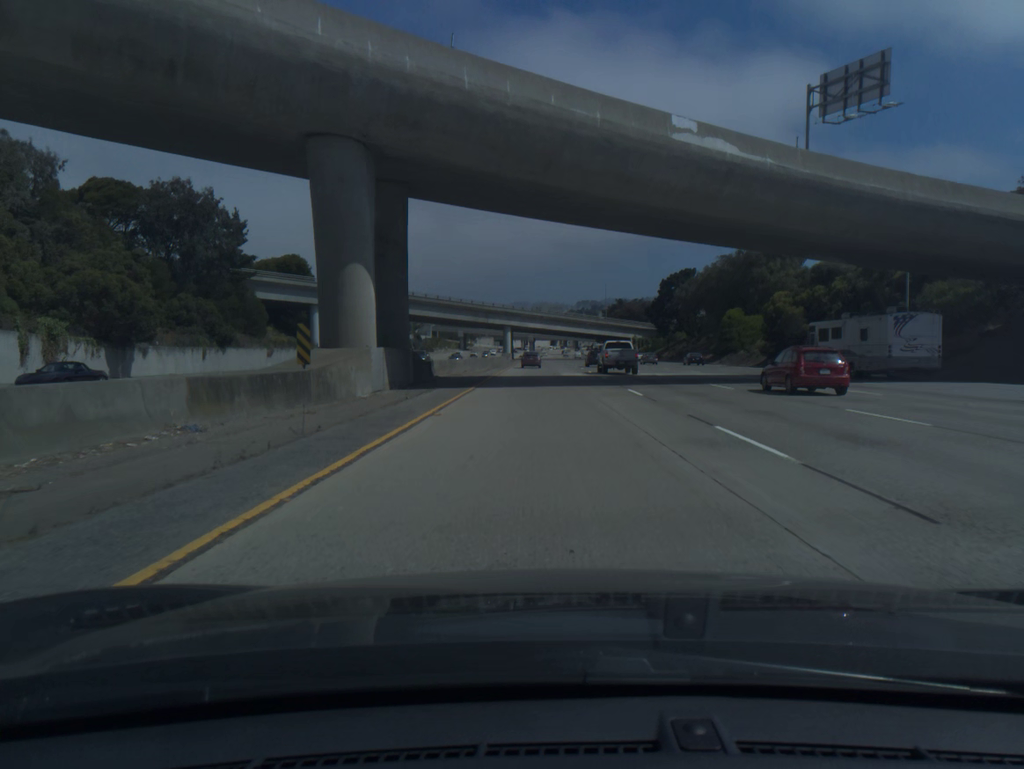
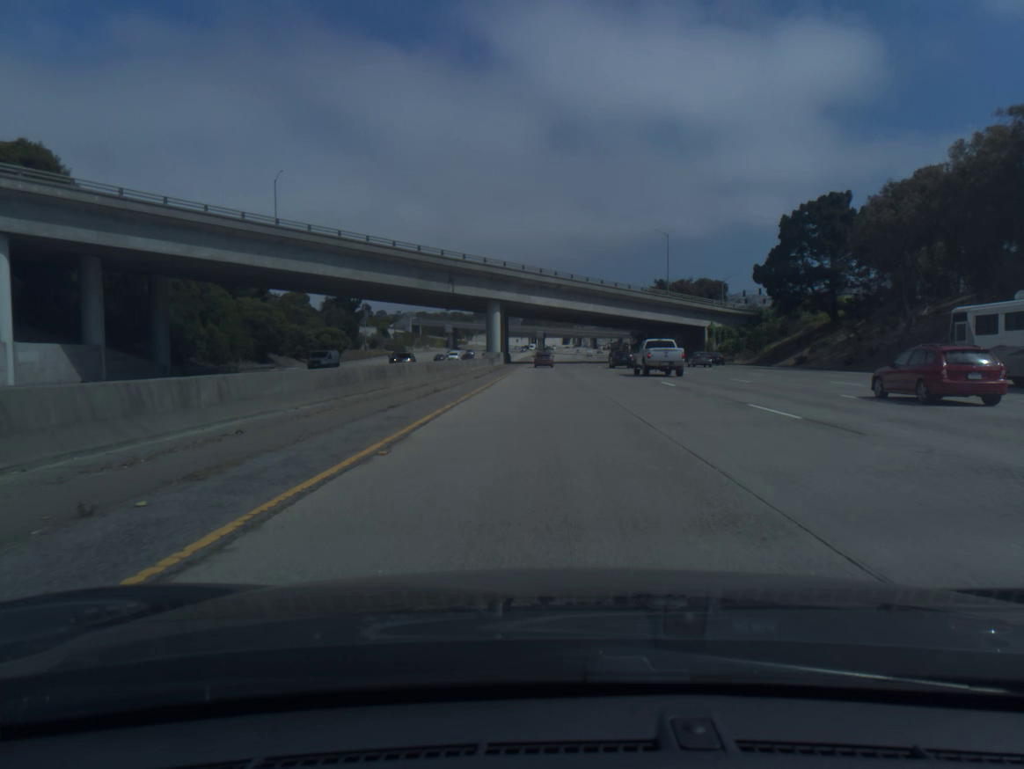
(-0.8, +79.1) m; -1°
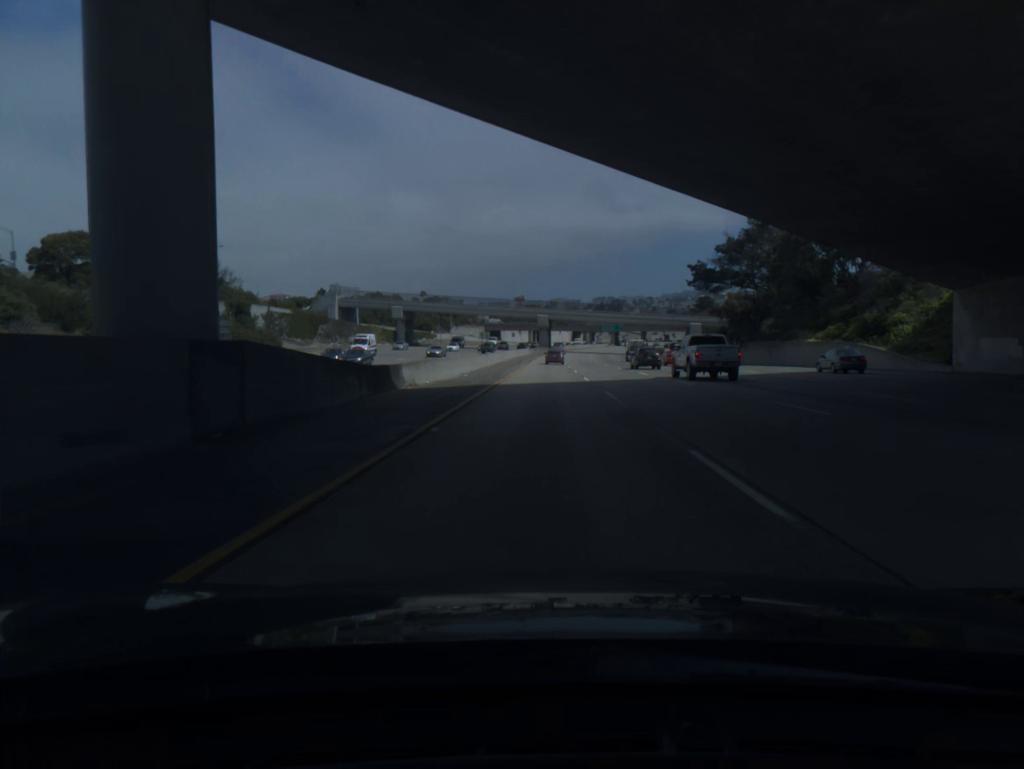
(0.0, +99.3) m; 0°
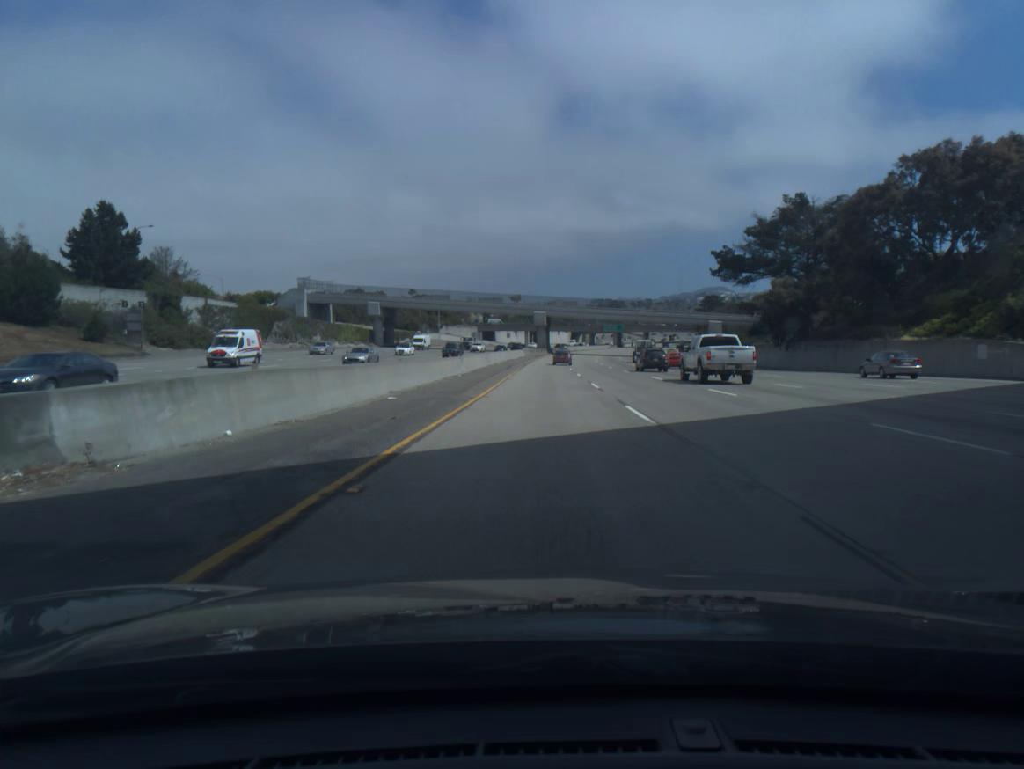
(0.0, +20.0) m; 0°
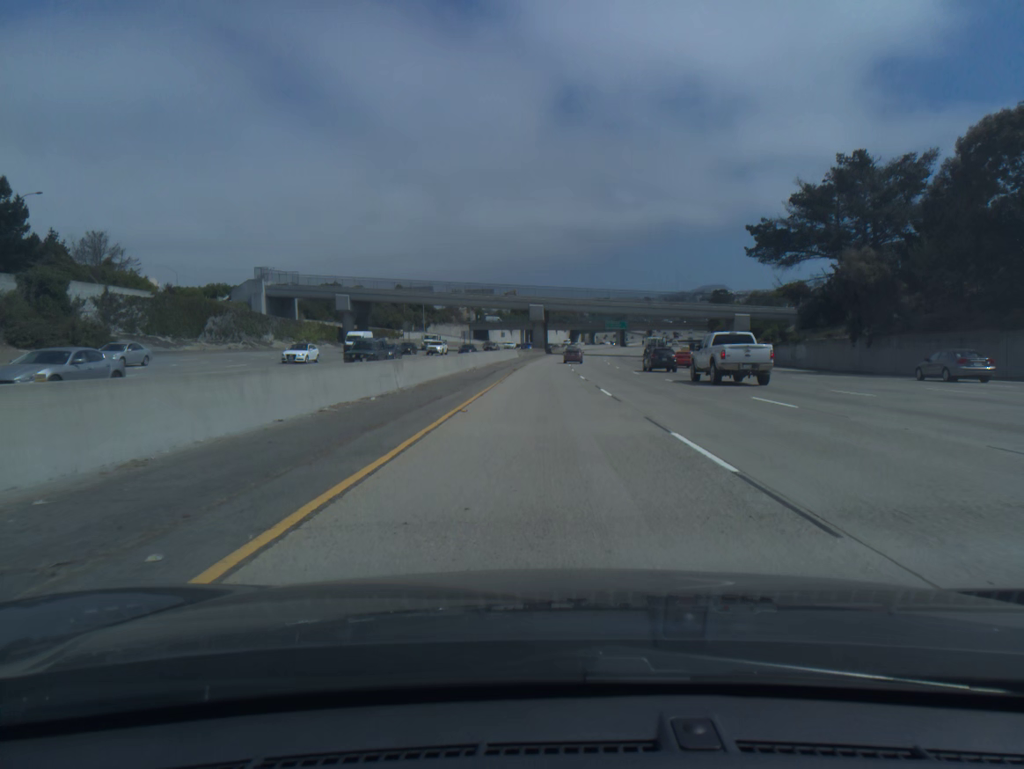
(0.0, +20.1) m; 0°
